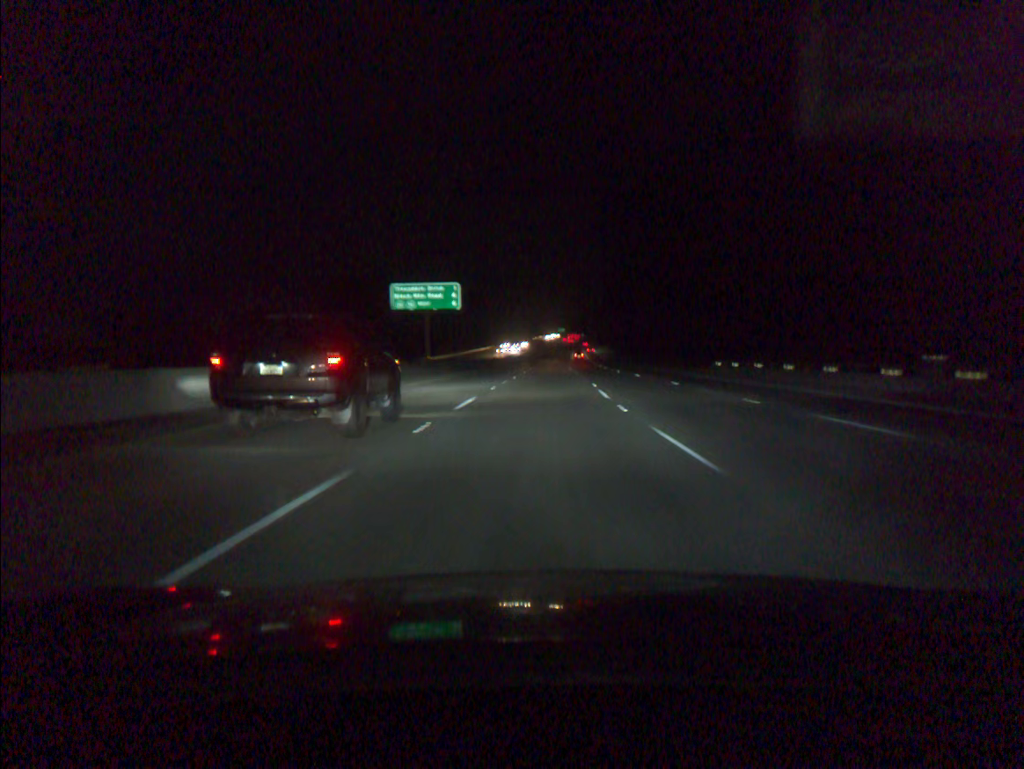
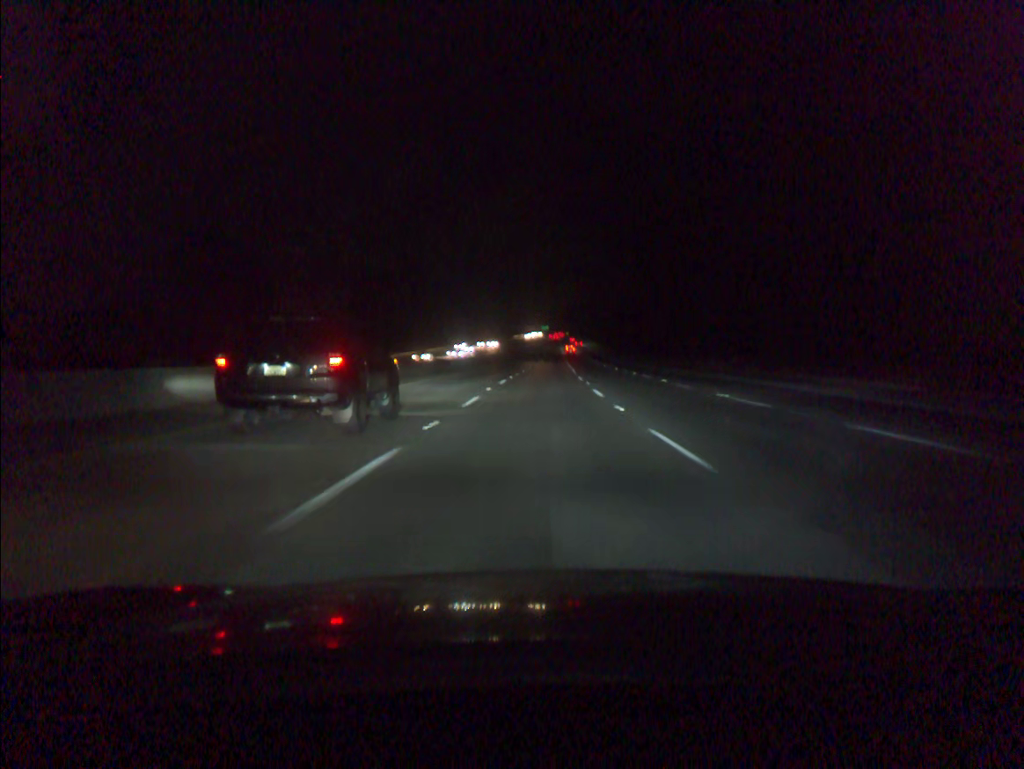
(+0.7, +58.3) m; +1°
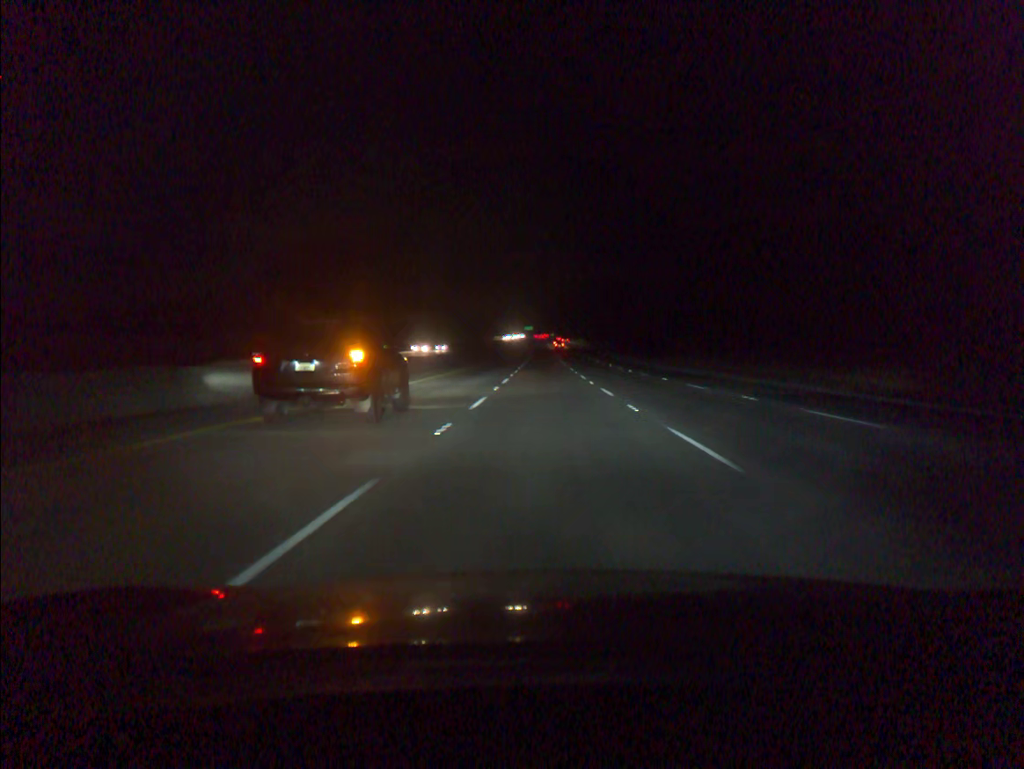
(+0.5, +58.3) m; +1°
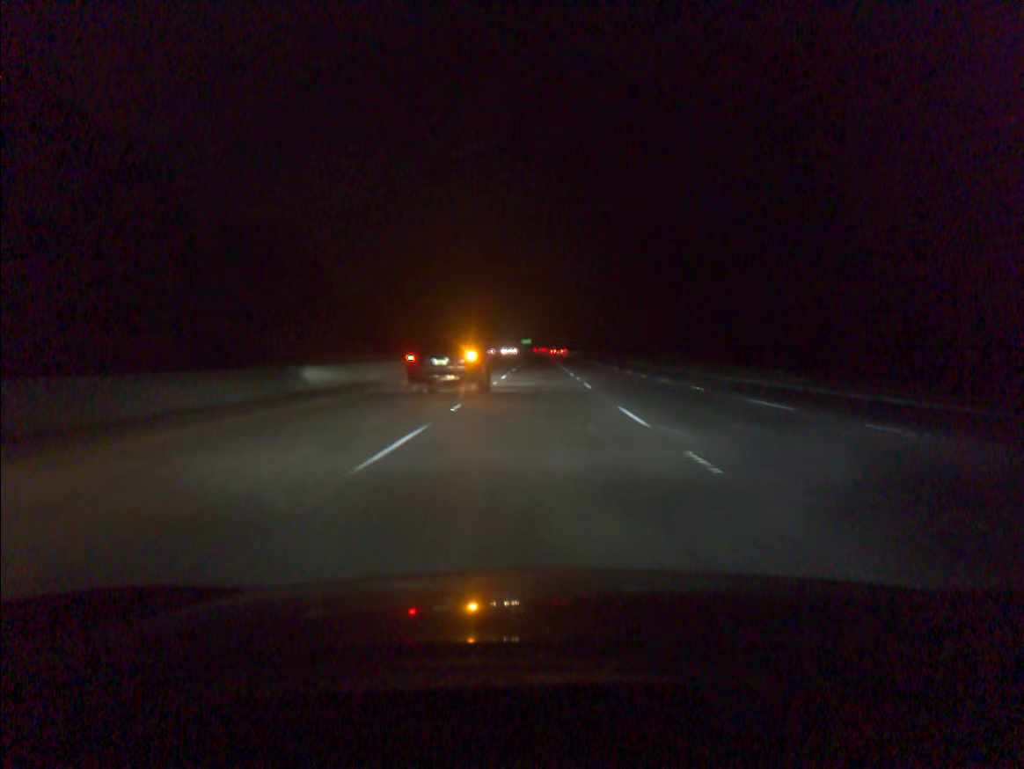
(+0.6, +96.9) m; 0°
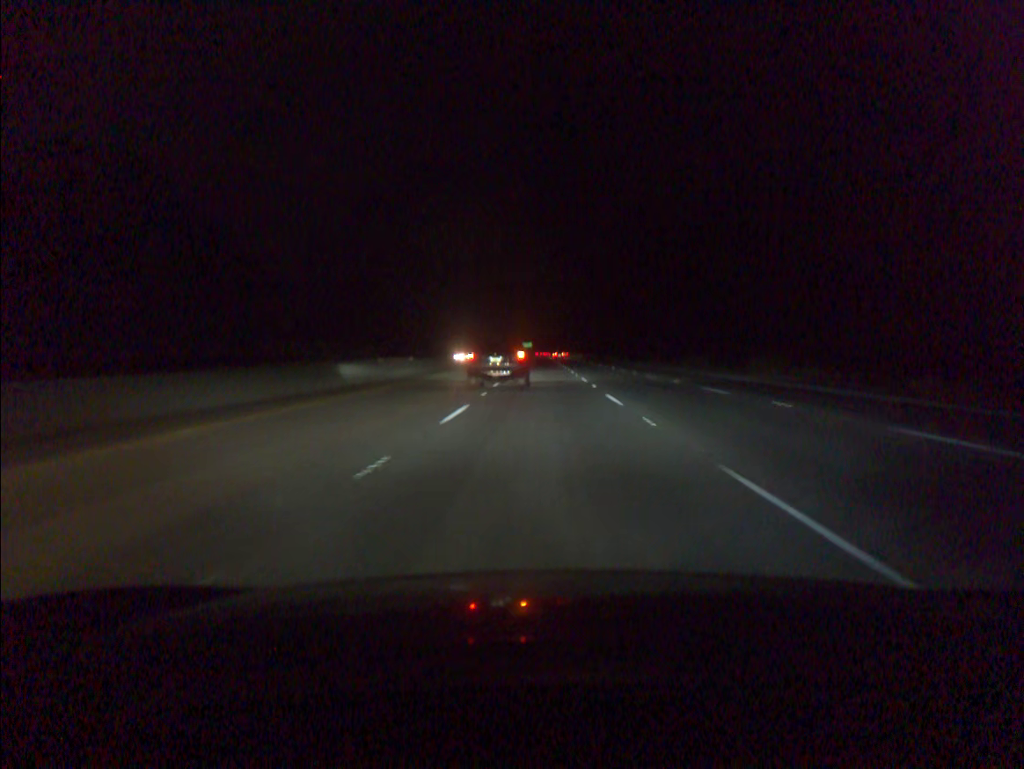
(-0.1, +38.5) m; 0°
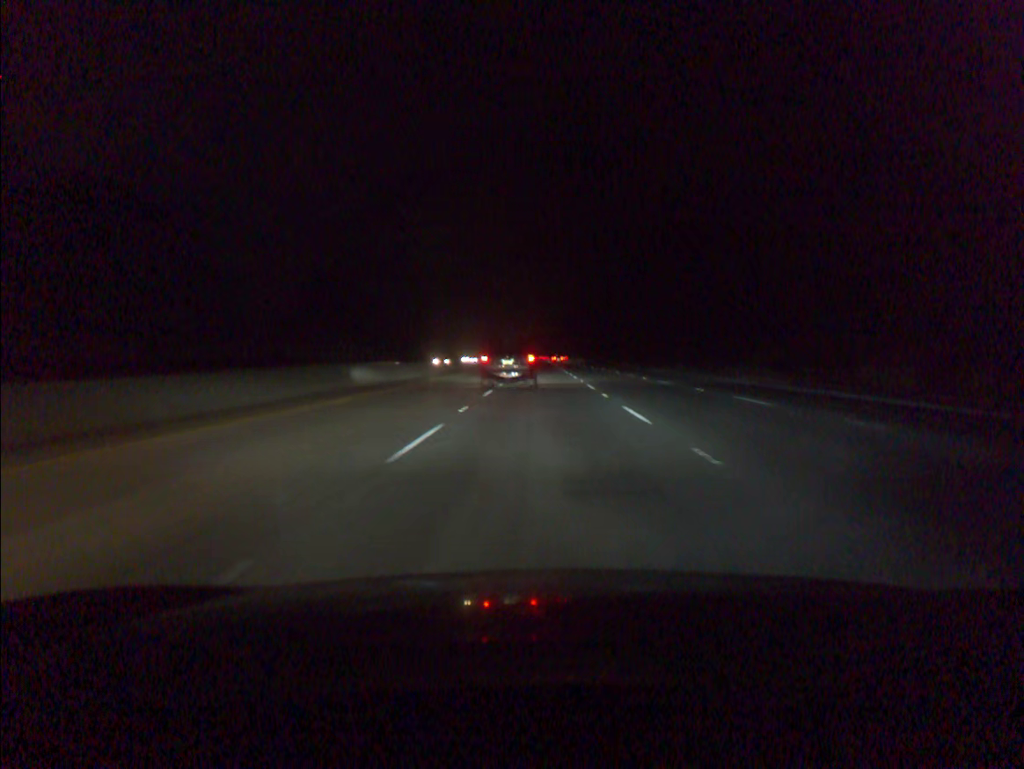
(0.0, +19.2) m; 0°
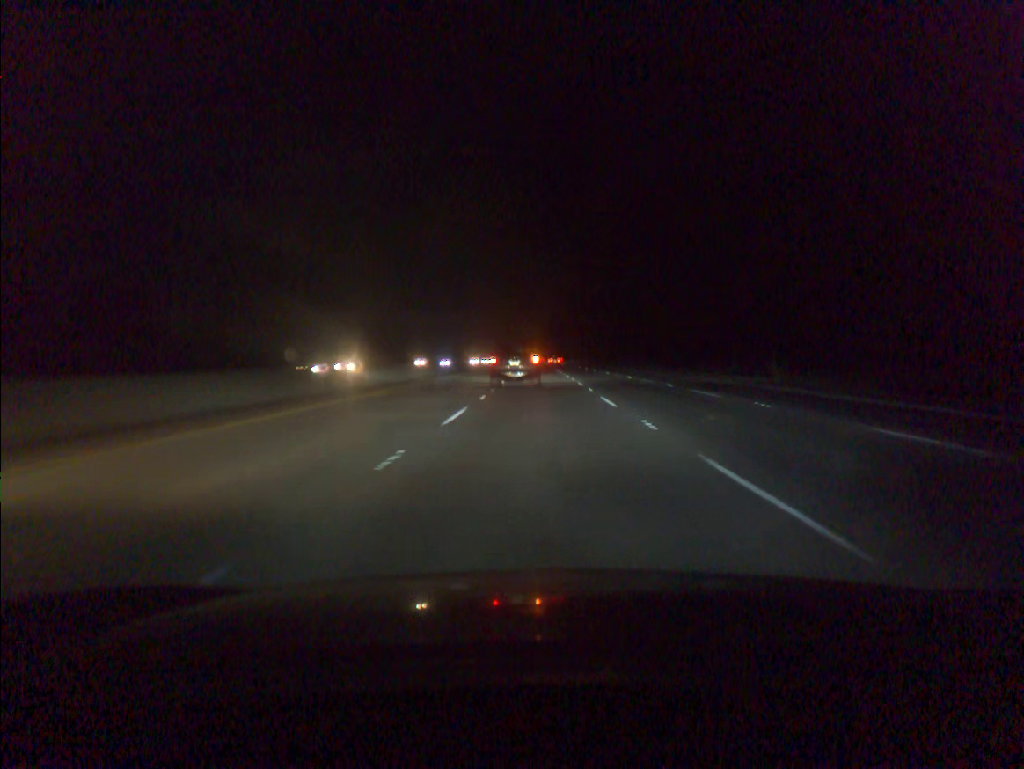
(0.0, +38.3) m; 0°
